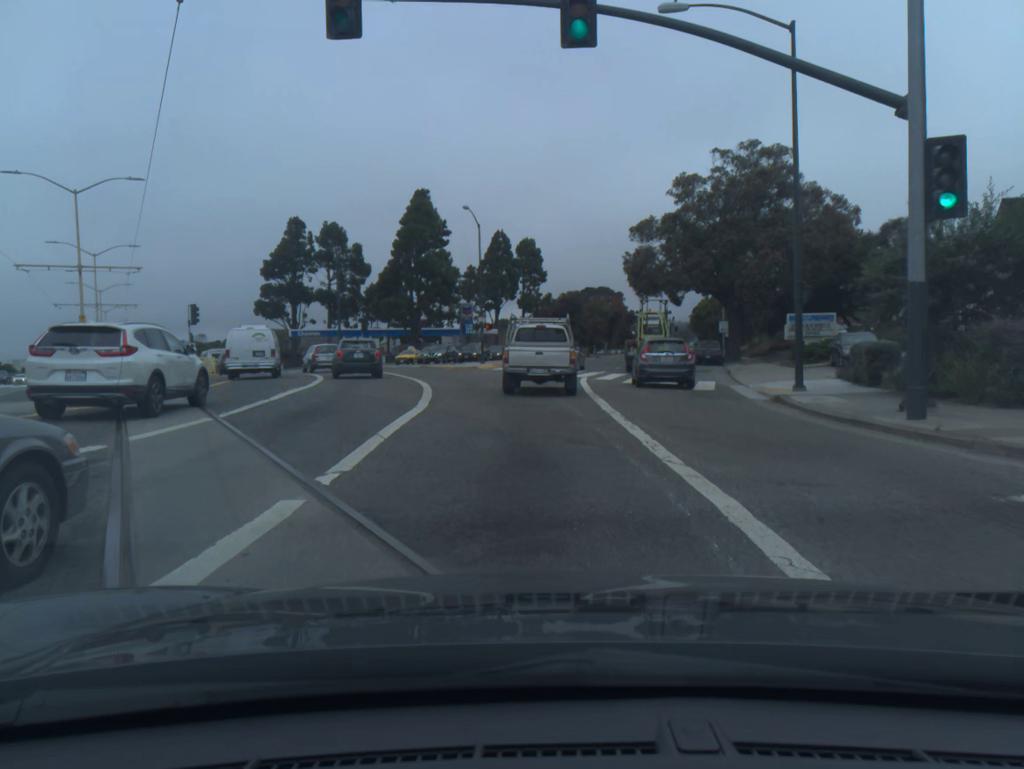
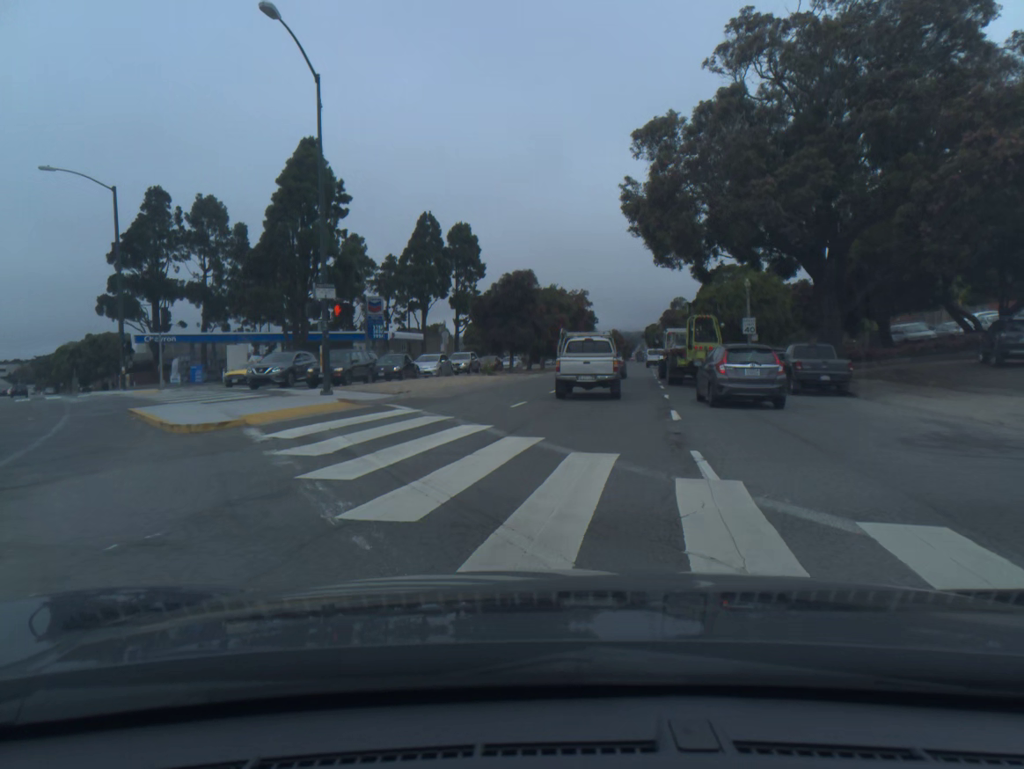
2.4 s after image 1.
(+0.6, +29.9) m; +5°
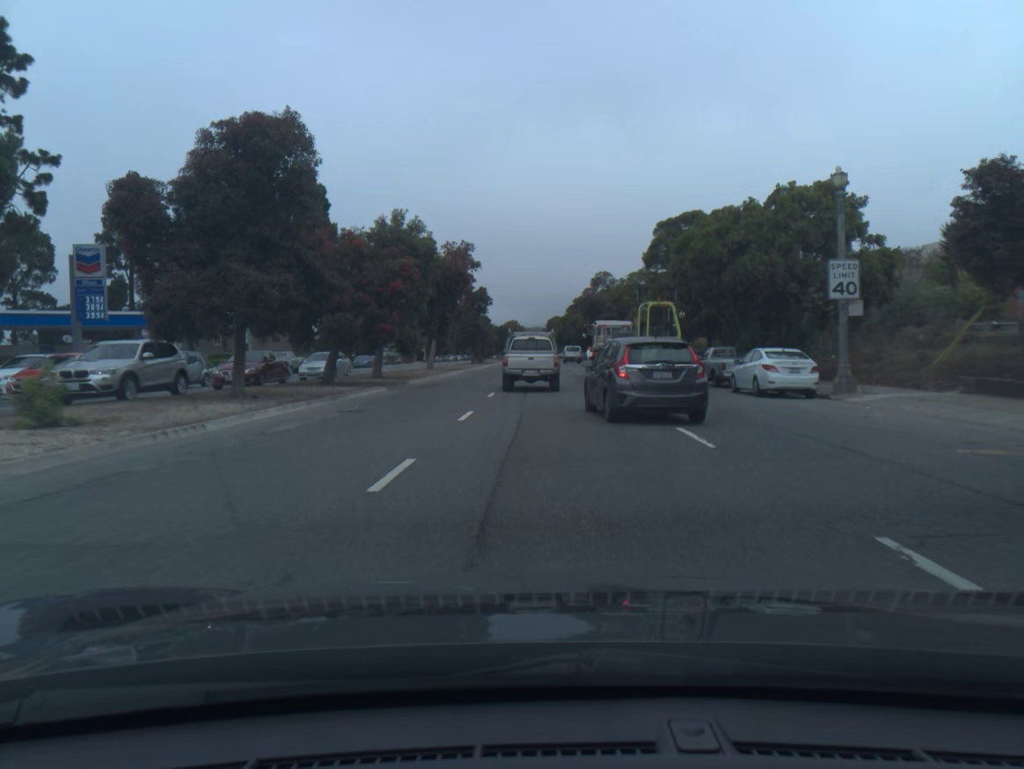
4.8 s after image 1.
(+2.5, +33.6) m; +7°
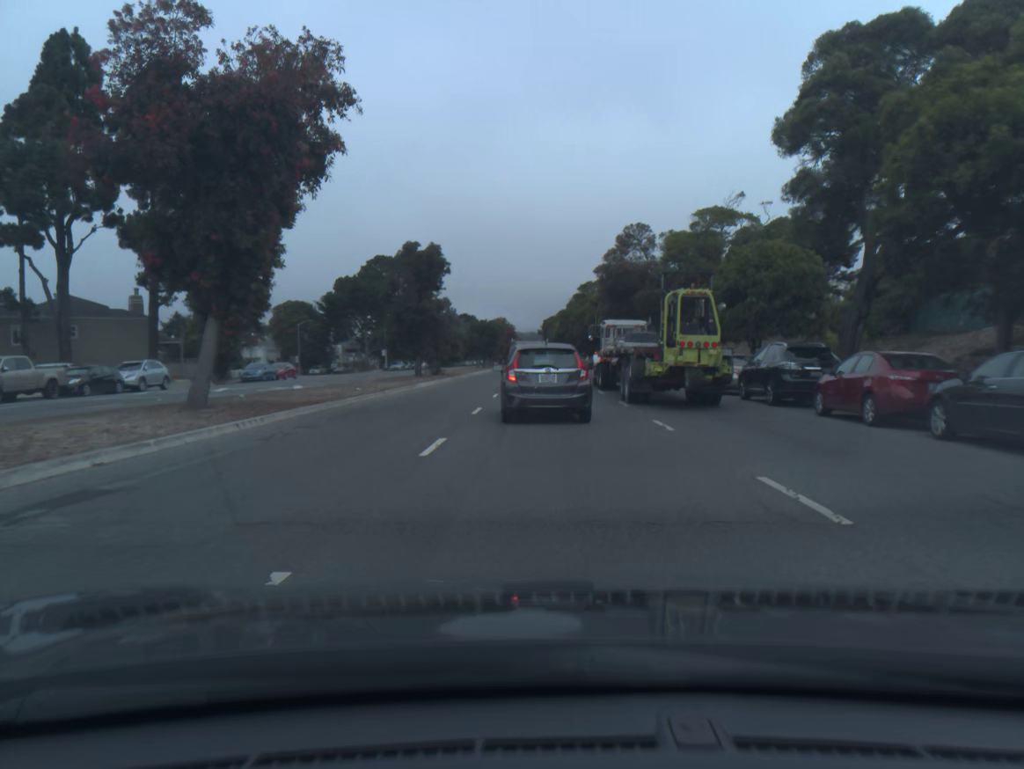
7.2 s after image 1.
(+0.4, +33.7) m; +1°
